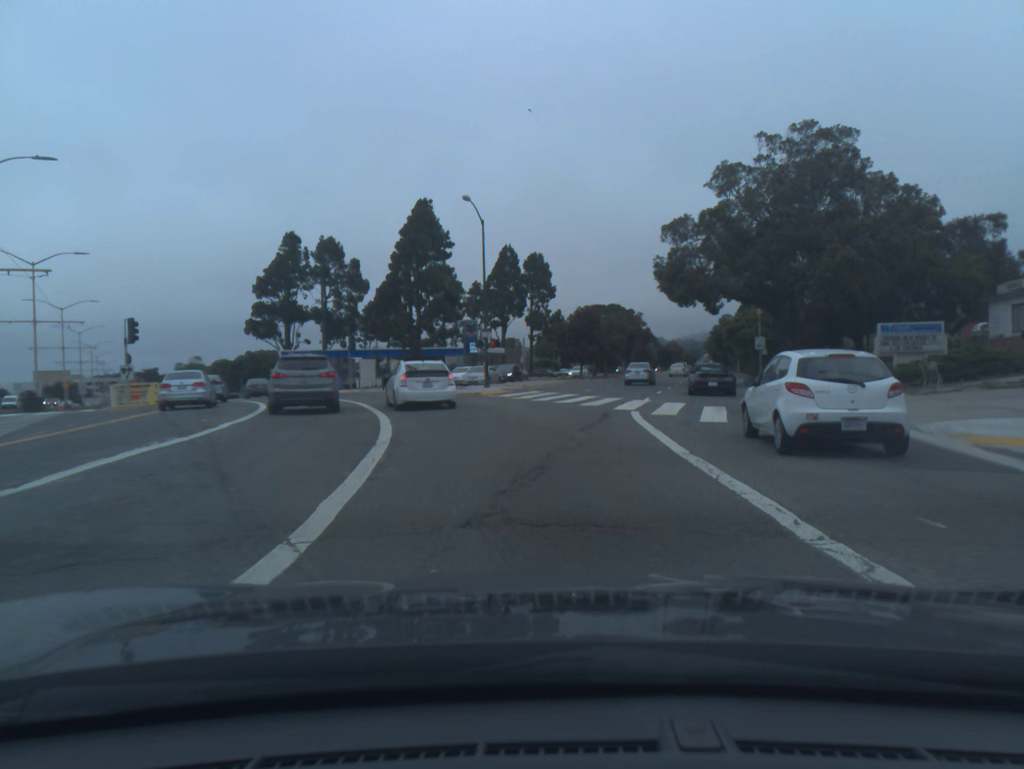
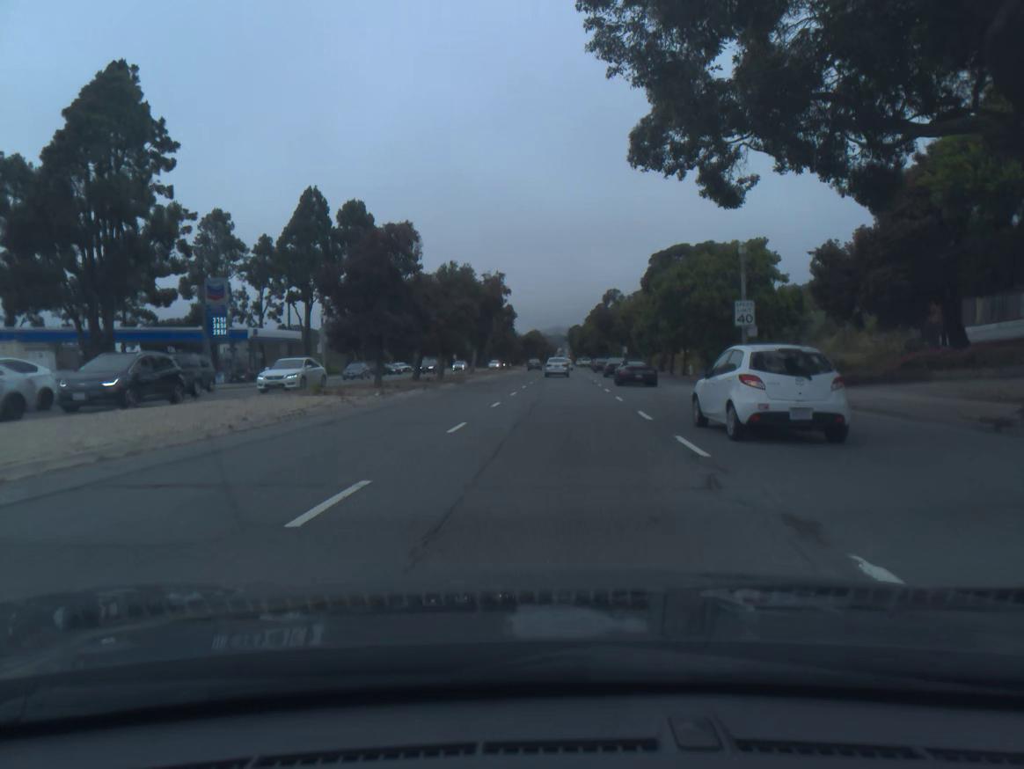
(+3.6, +40.0) m; +9°
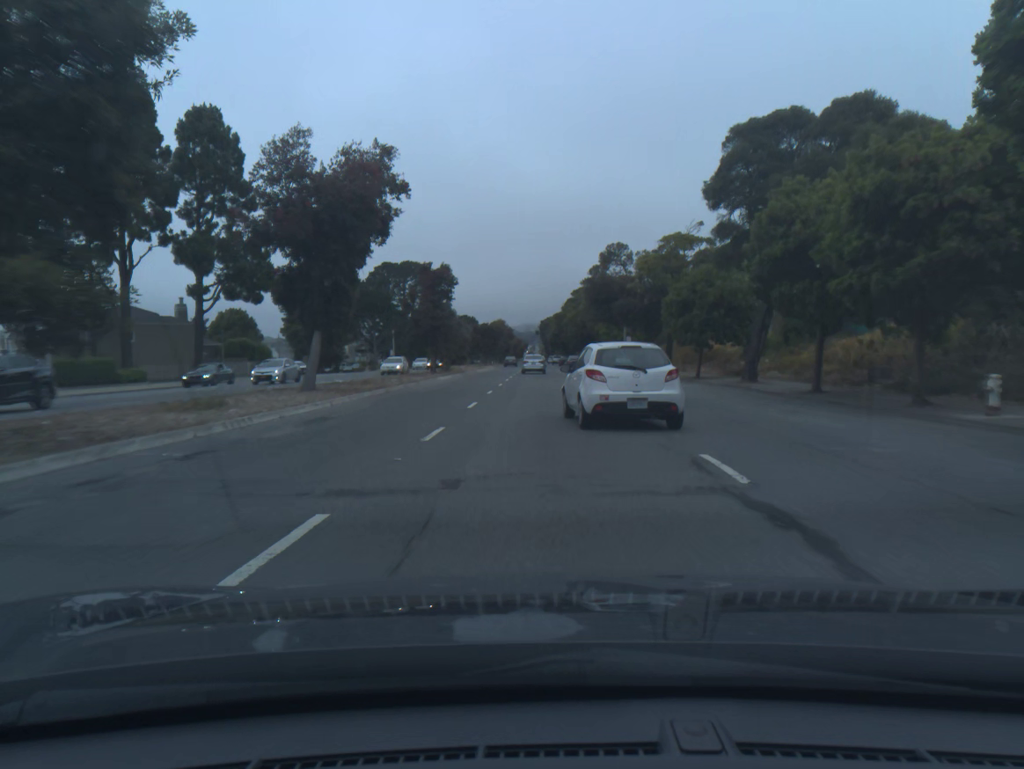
(+0.9, +38.2) m; +2°
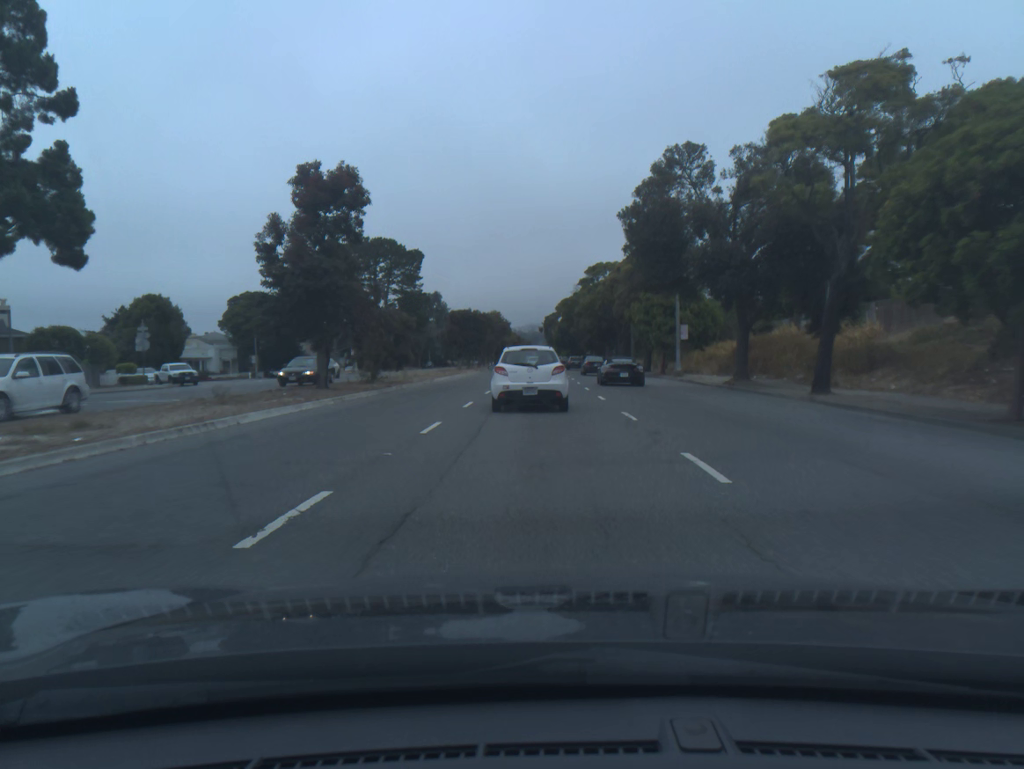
(0.0, +28.6) m; -1°
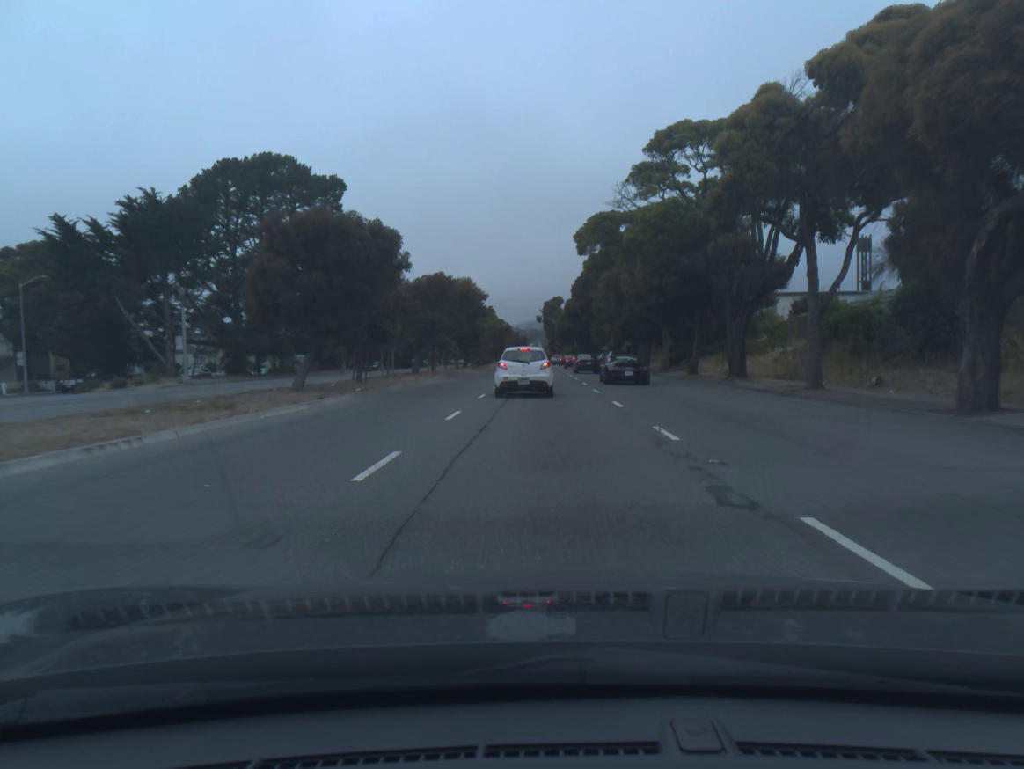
(-0.2, +48.3) m; 0°
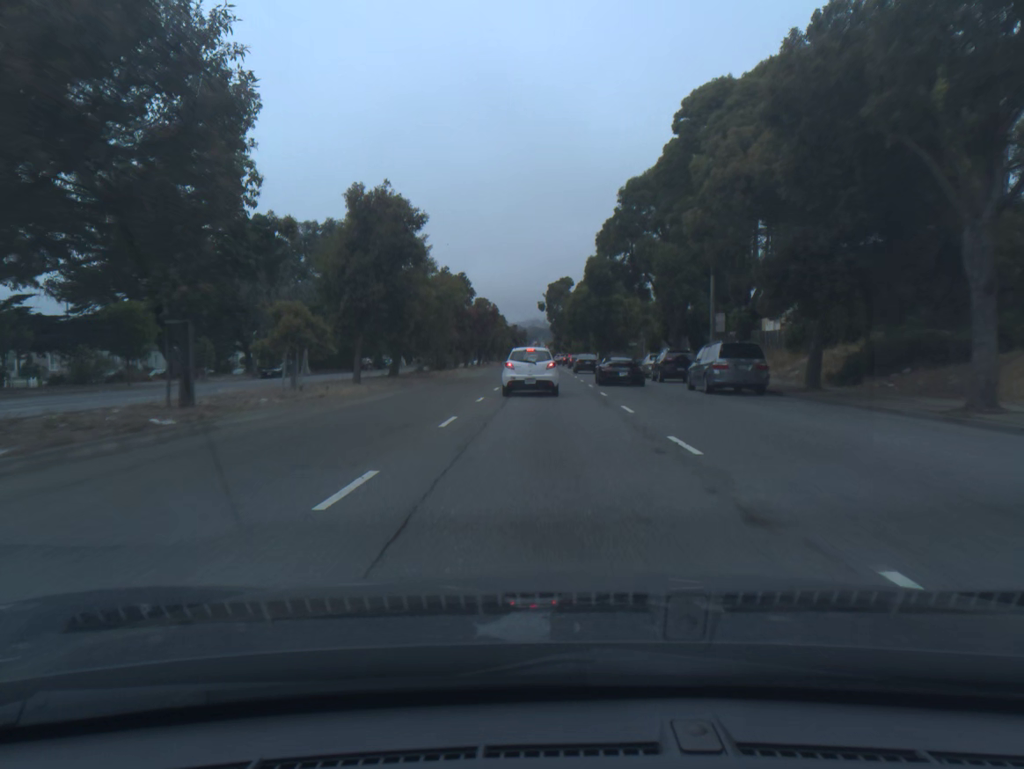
(-0.1, +38.5) m; 0°
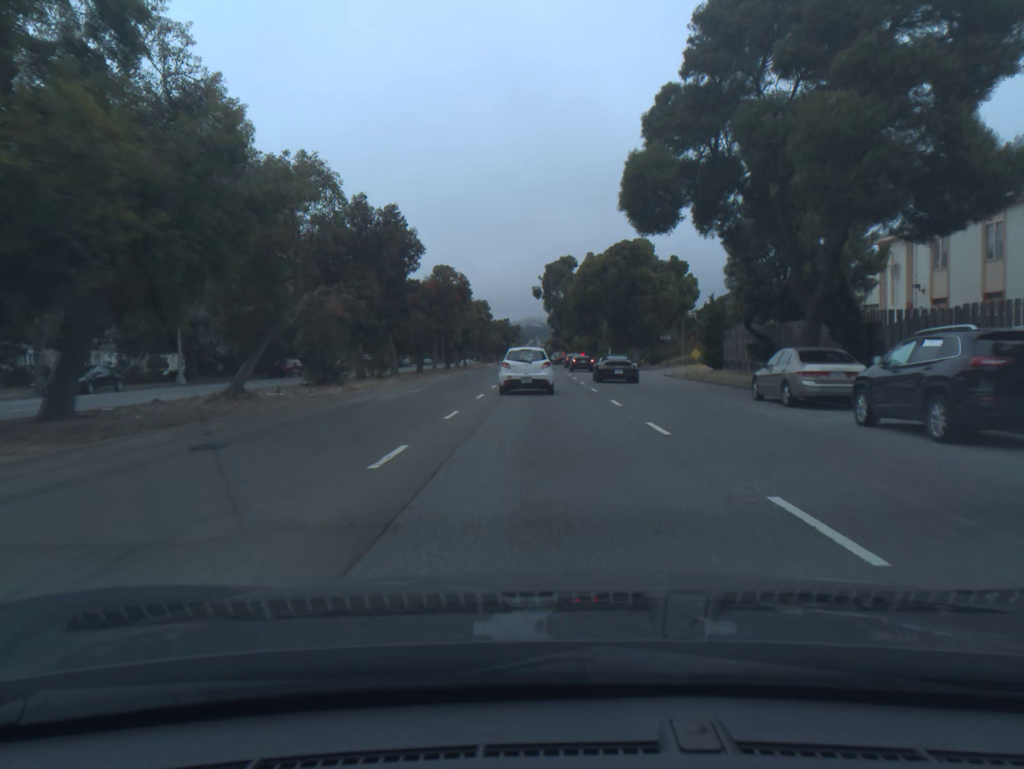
(+0.1, +27.4) m; 0°
